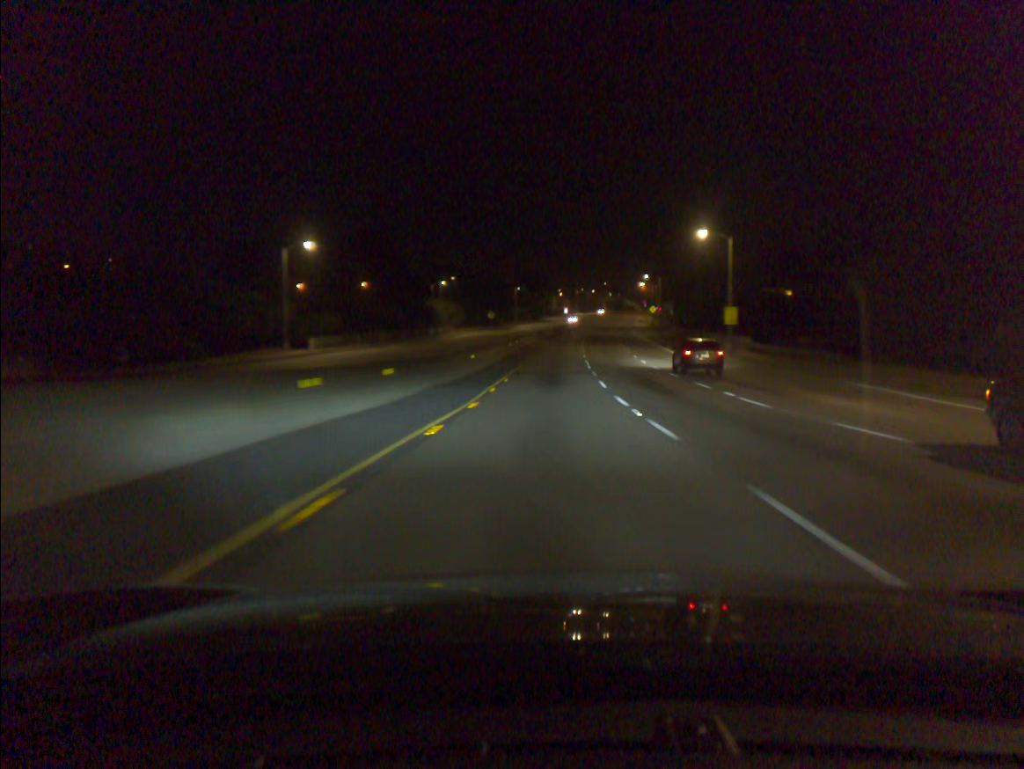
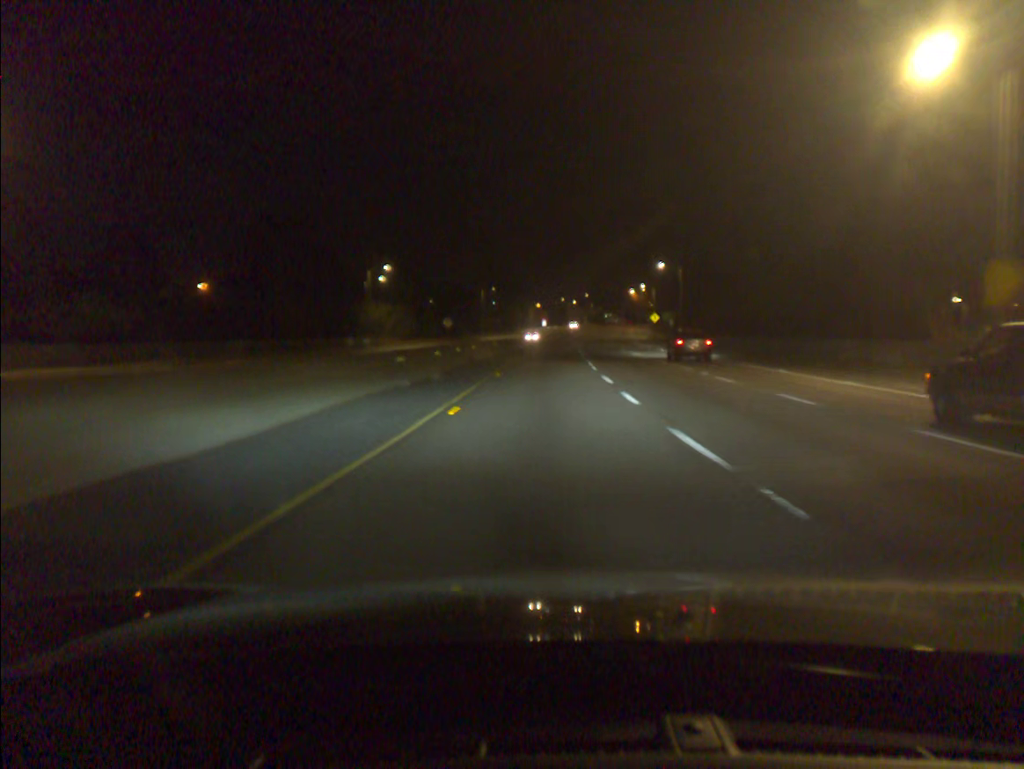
(+0.6, +39.8) m; +2°
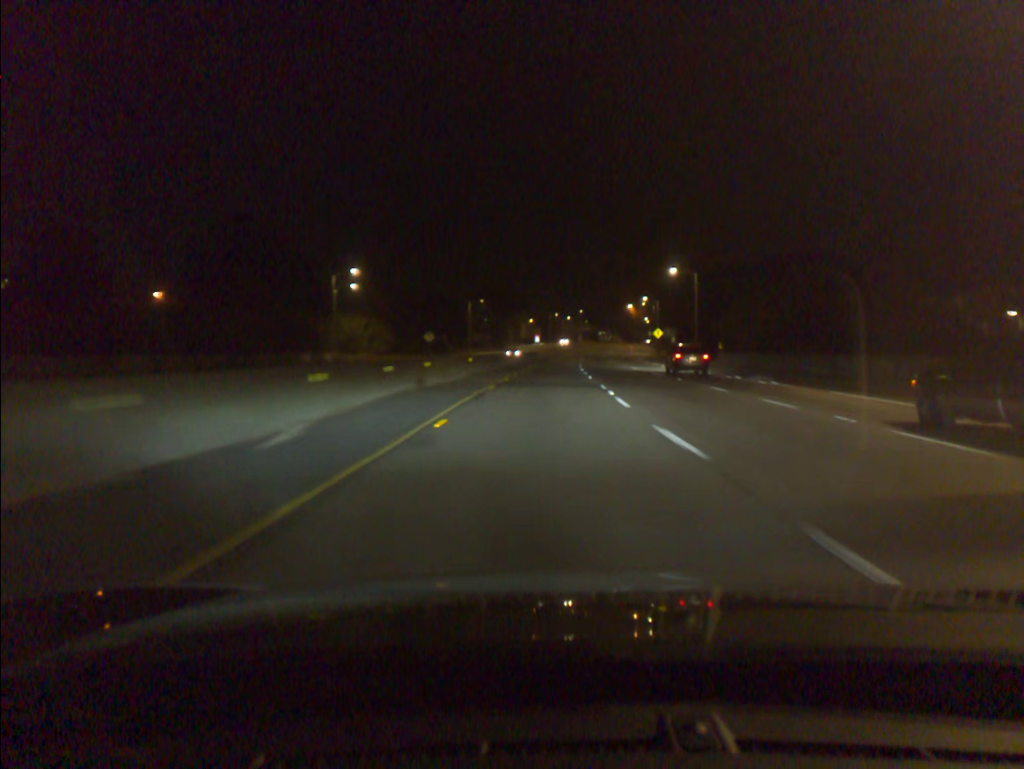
(+0.1, +13.4) m; 0°
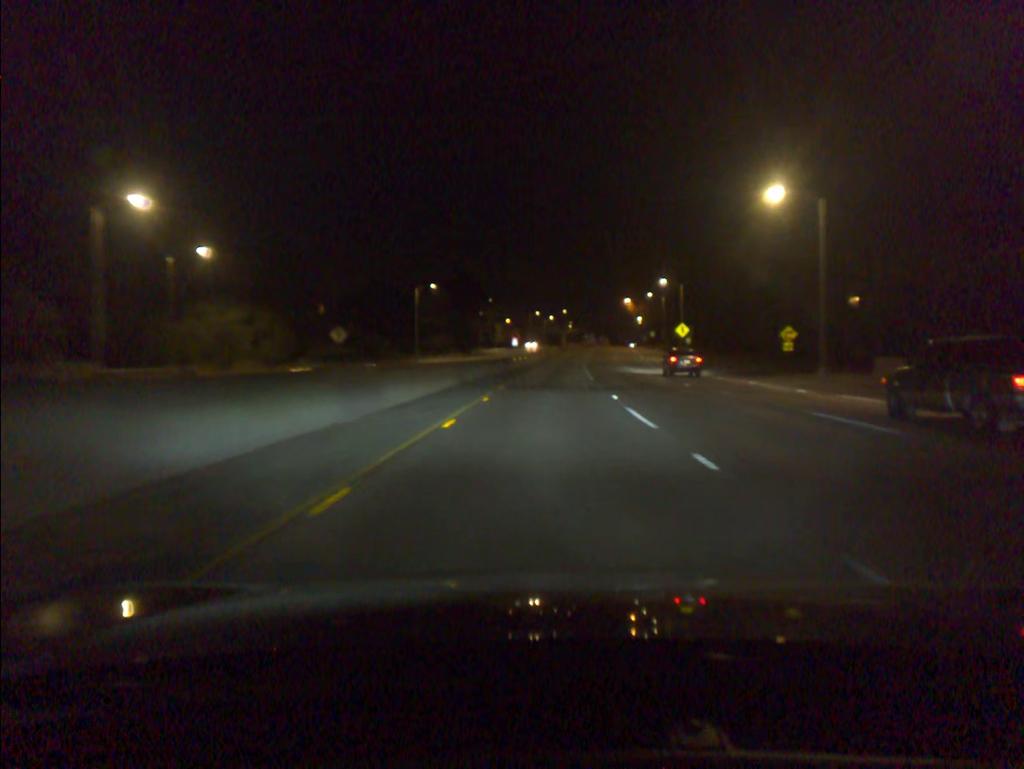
(+0.5, +40.4) m; +2°
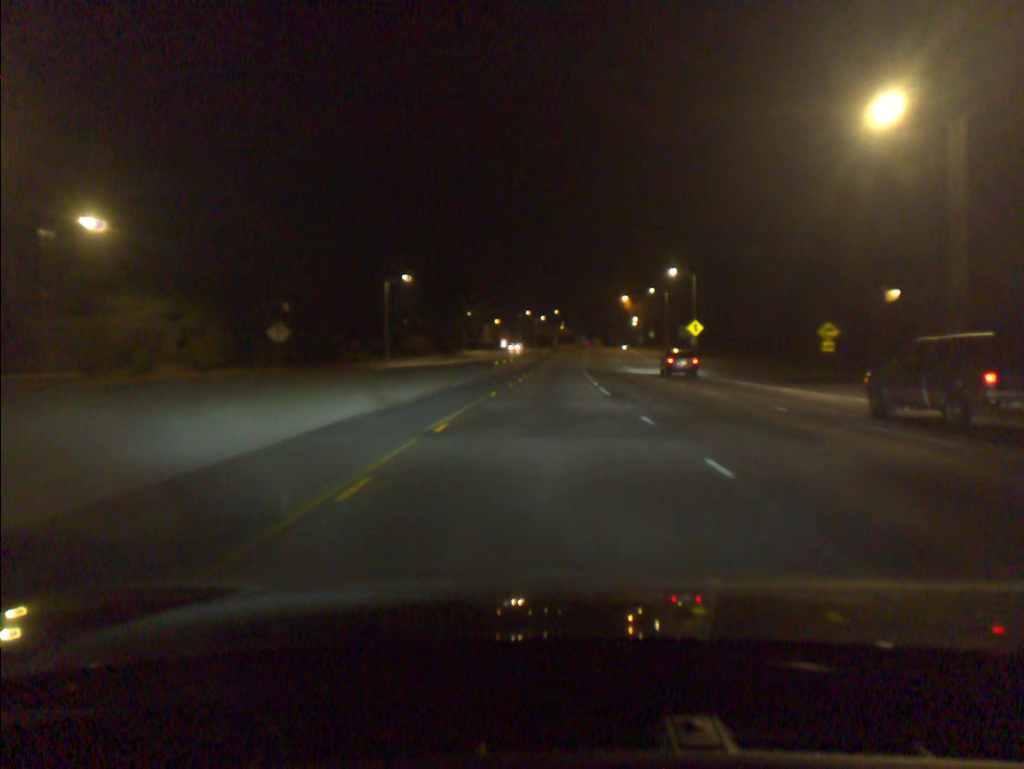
(+0.1, +13.7) m; +1°
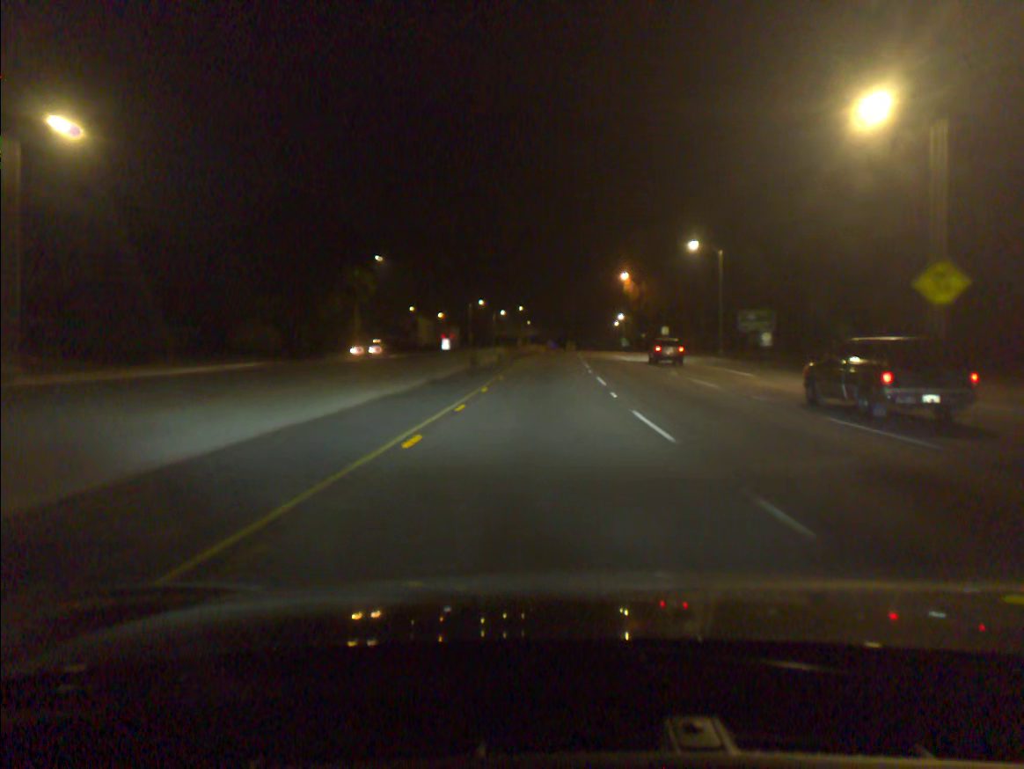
(+1.3, +56.3) m; +2°
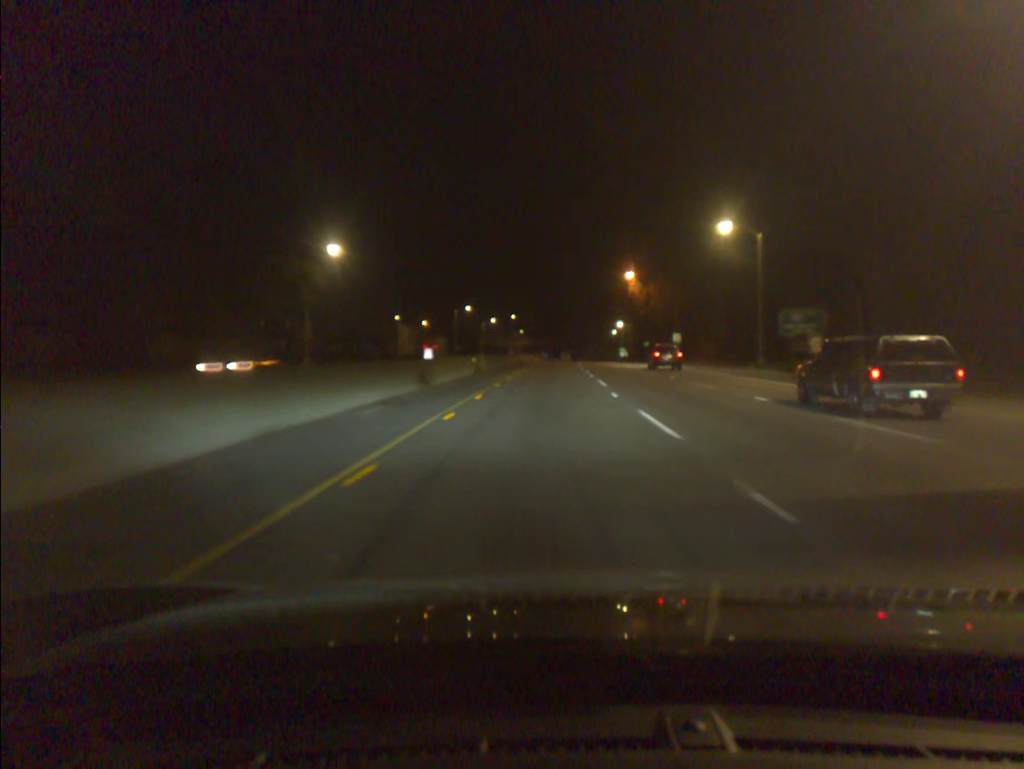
(+0.1, +14.4) m; +1°
